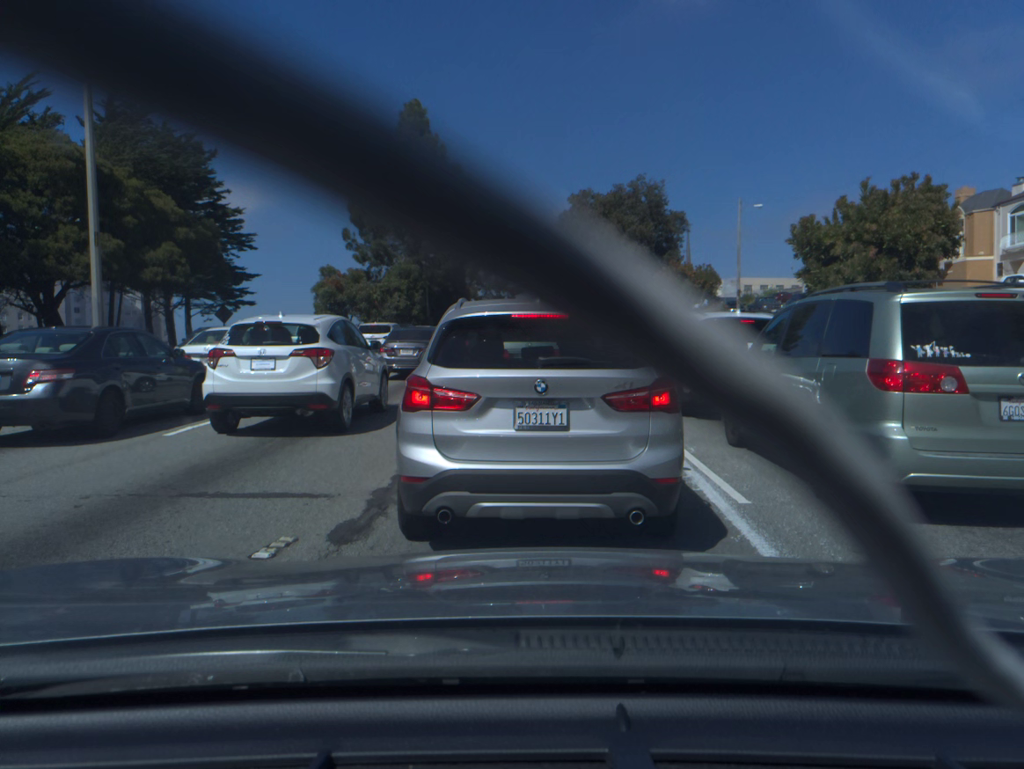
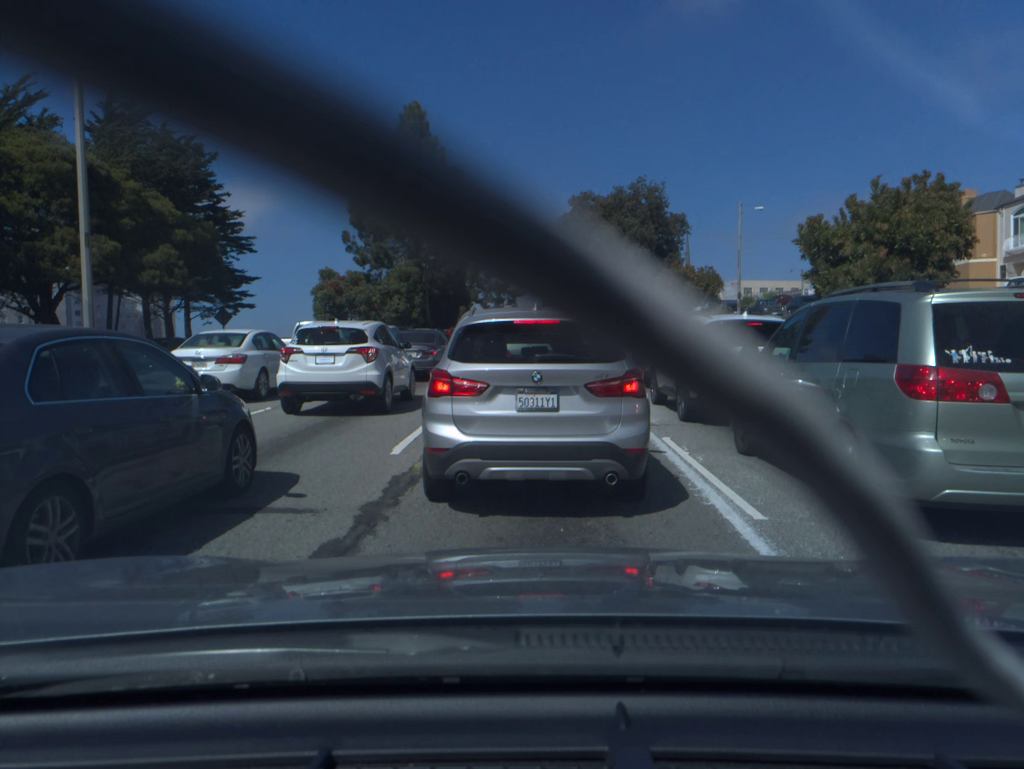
(0.0, +0.5) m; 0°
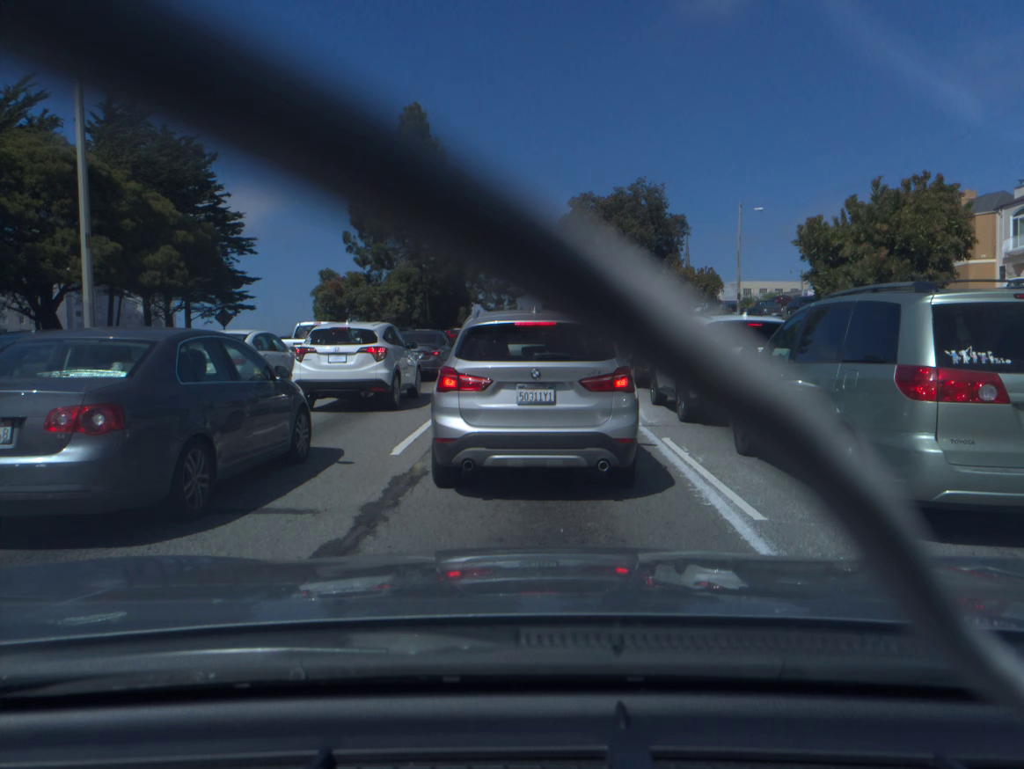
(0.0, 0.0) m; 0°
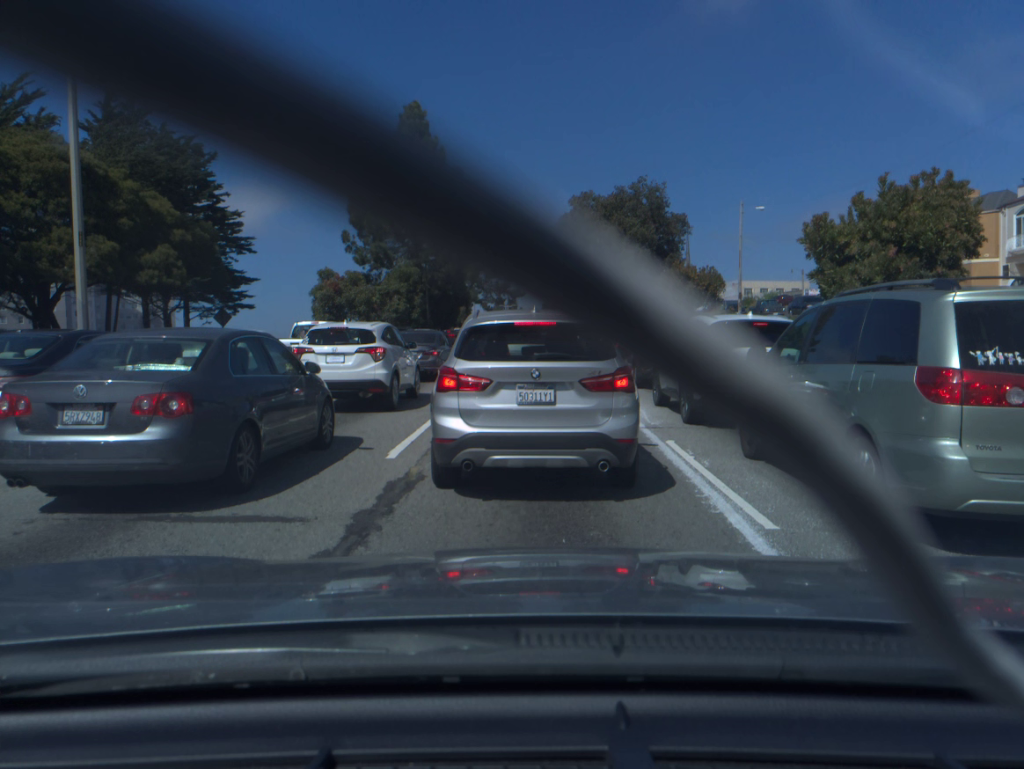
(0.0, +0.2) m; 0°
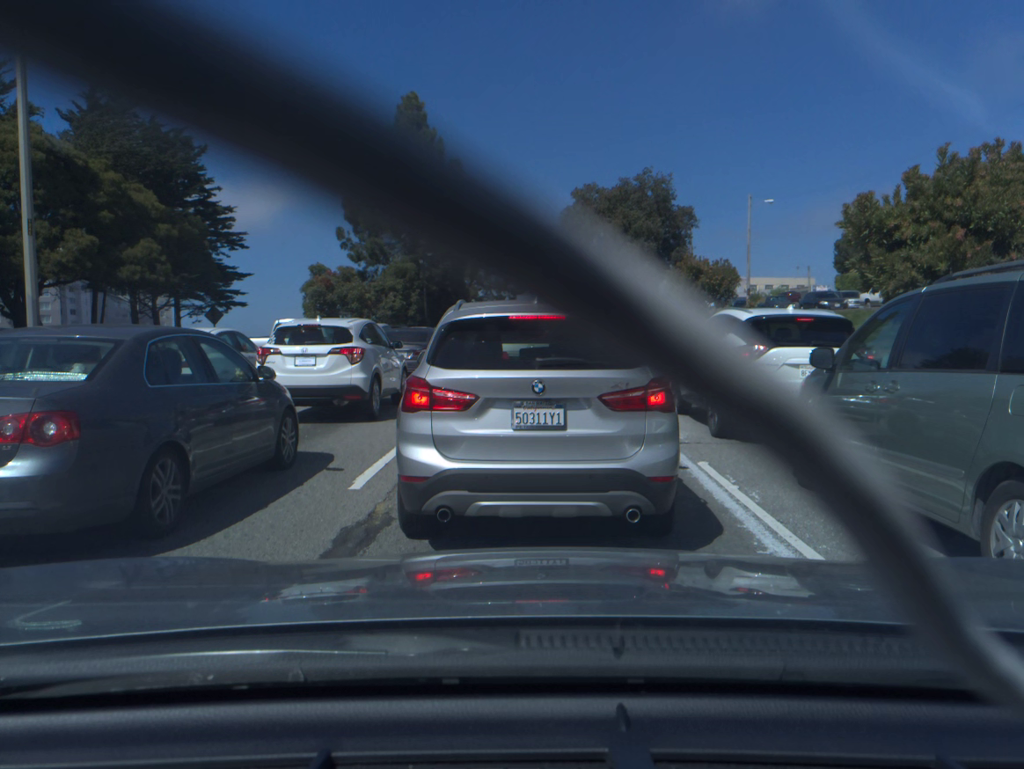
(0.0, +1.6) m; 0°
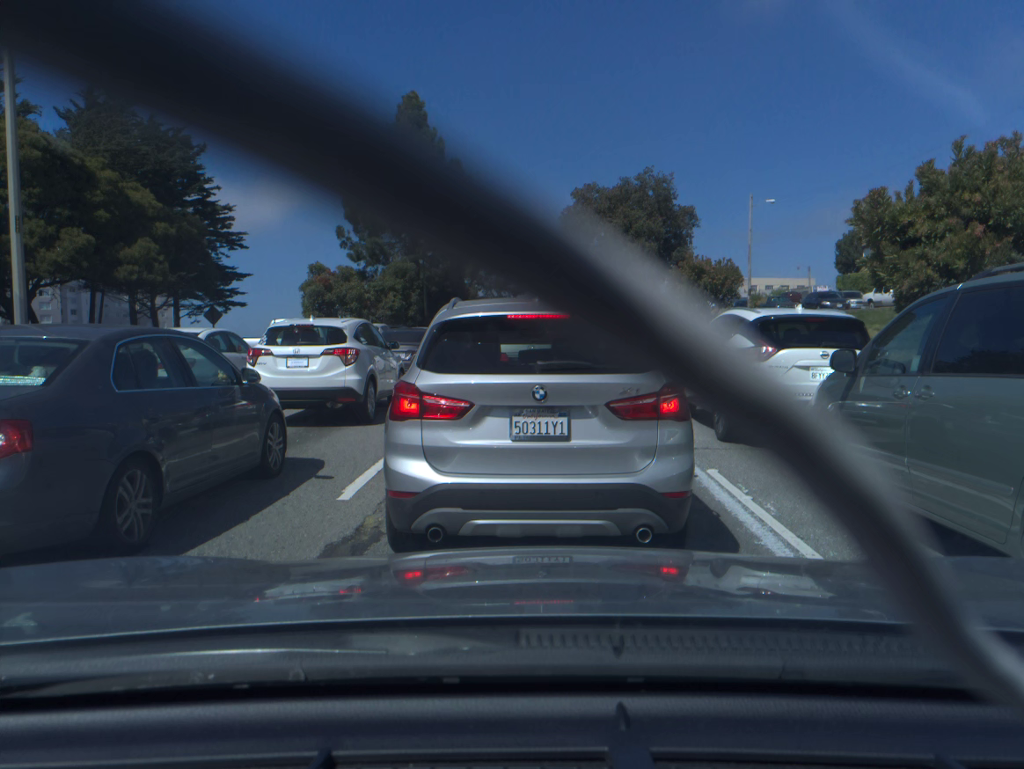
(0.0, +0.4) m; 0°
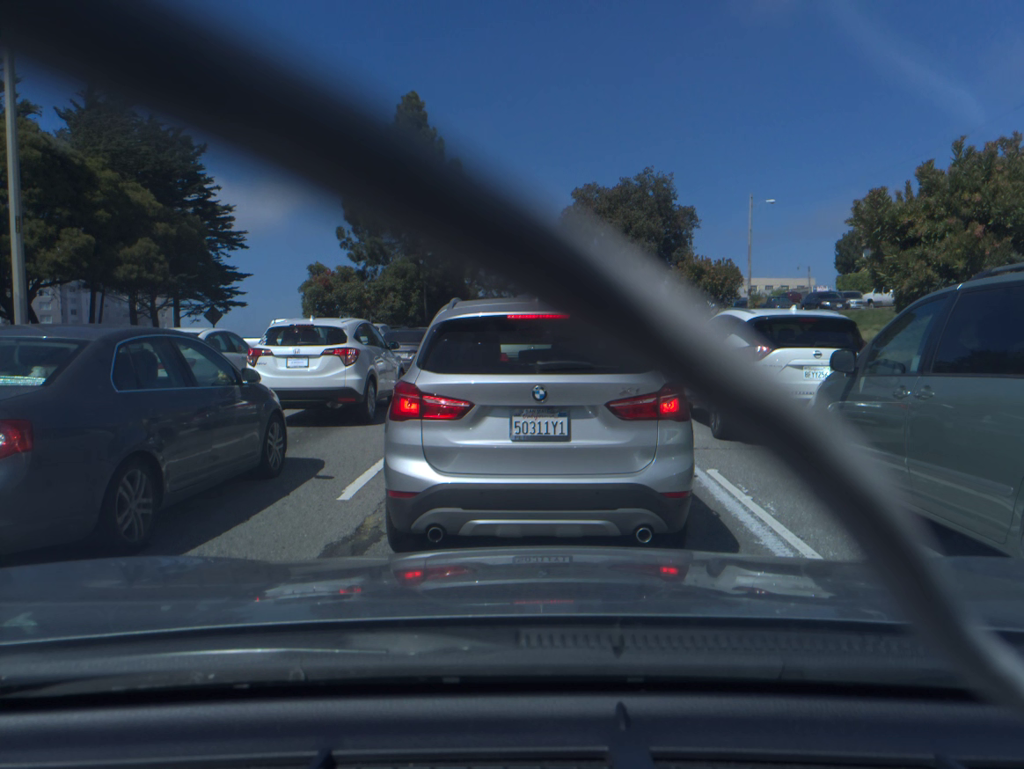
(0.0, 0.0) m; 0°
